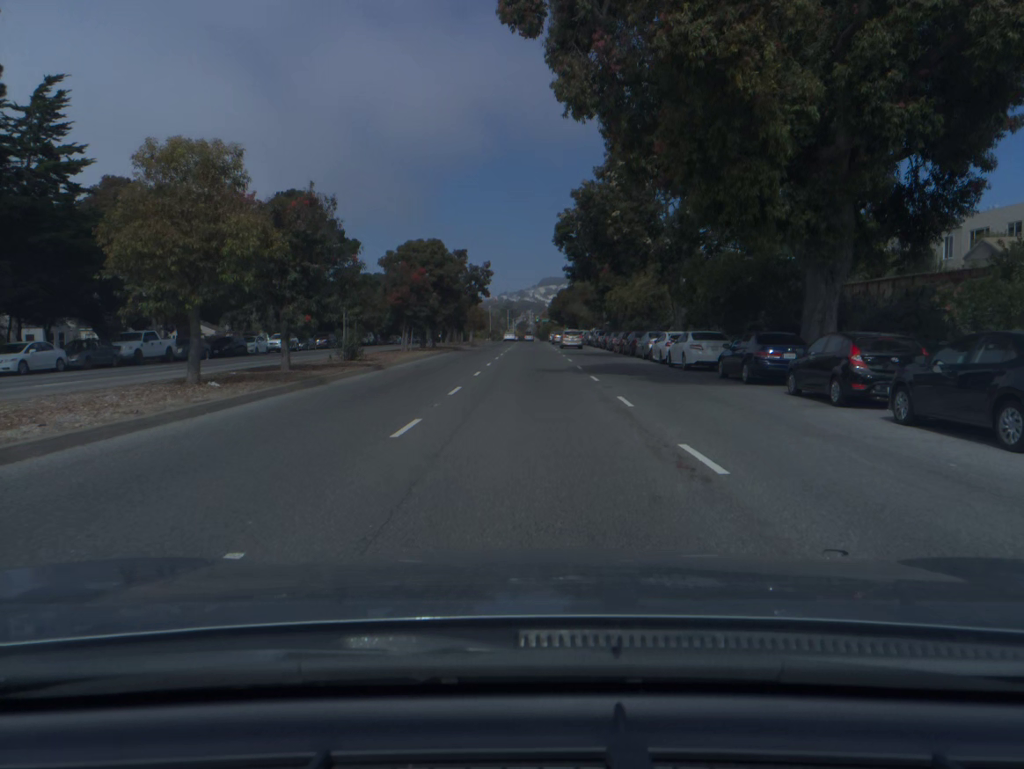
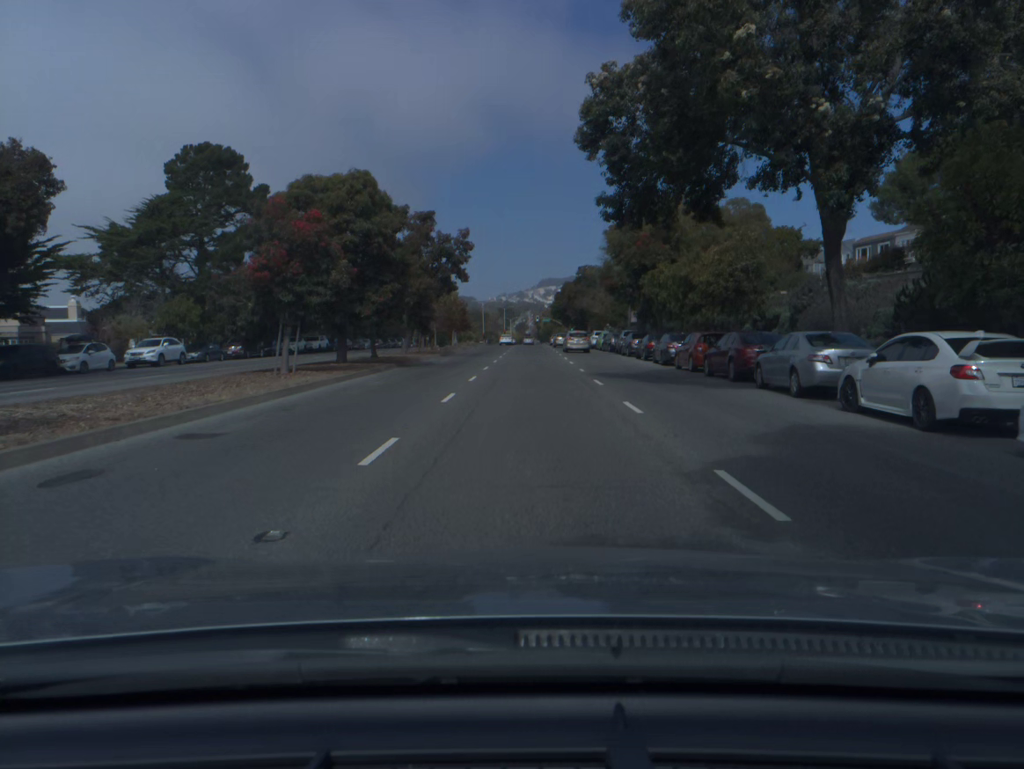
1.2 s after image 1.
(0.0, +23.6) m; 0°
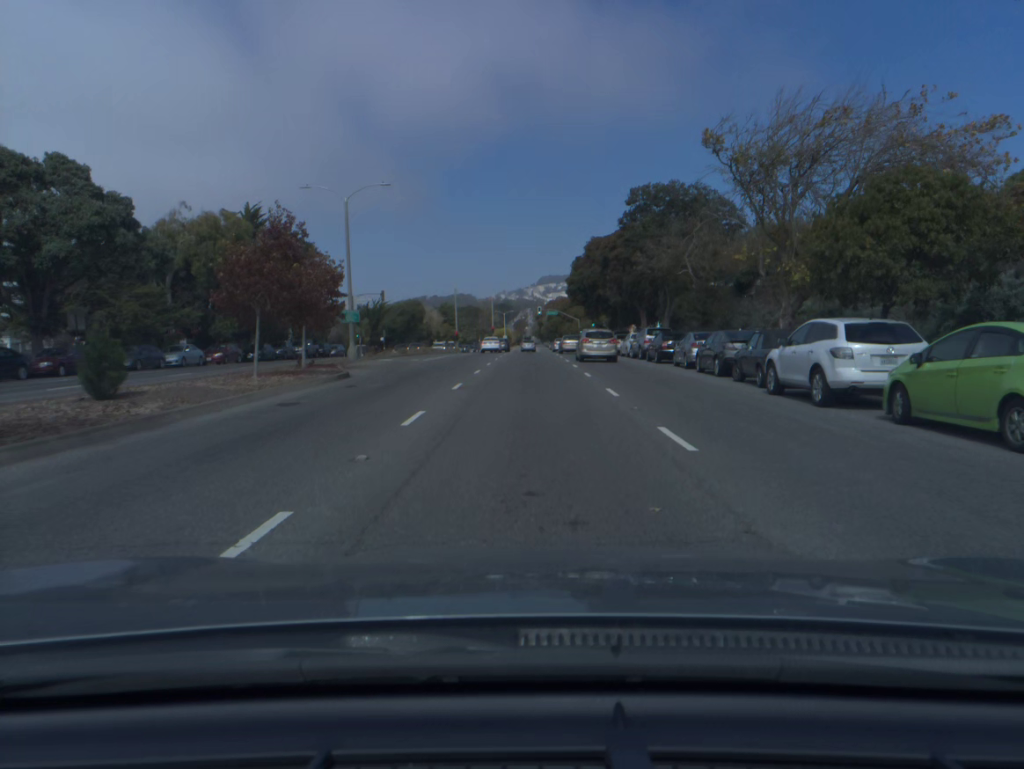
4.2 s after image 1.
(+0.2, +55.4) m; 0°
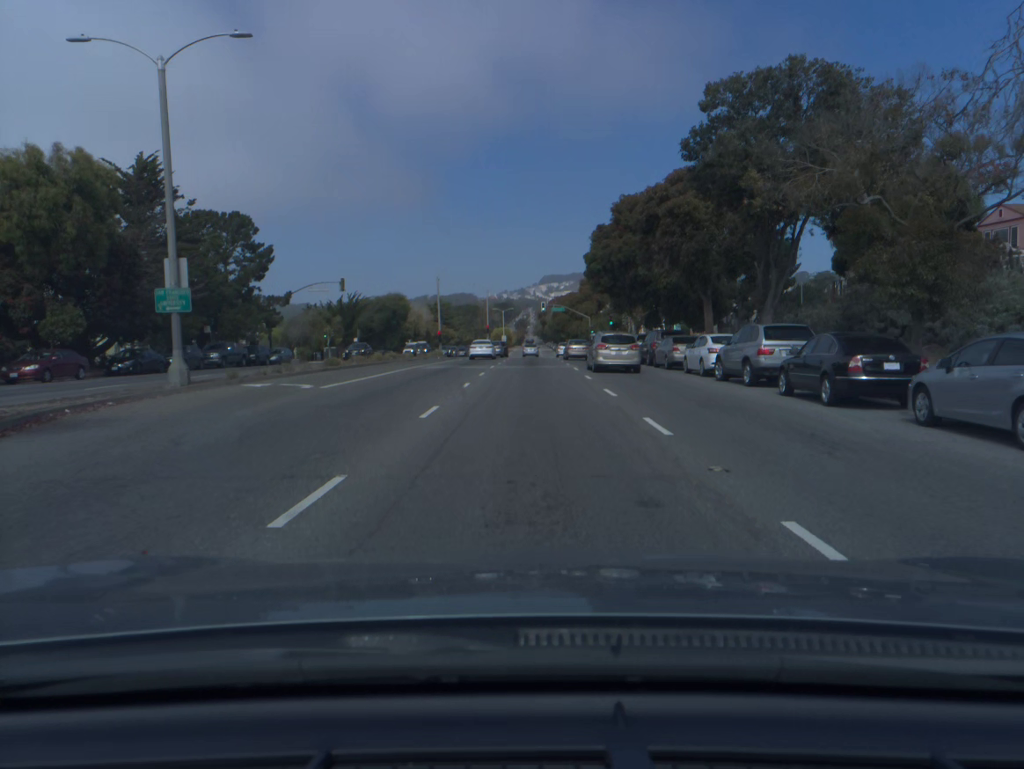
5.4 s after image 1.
(0.0, +20.5) m; 0°
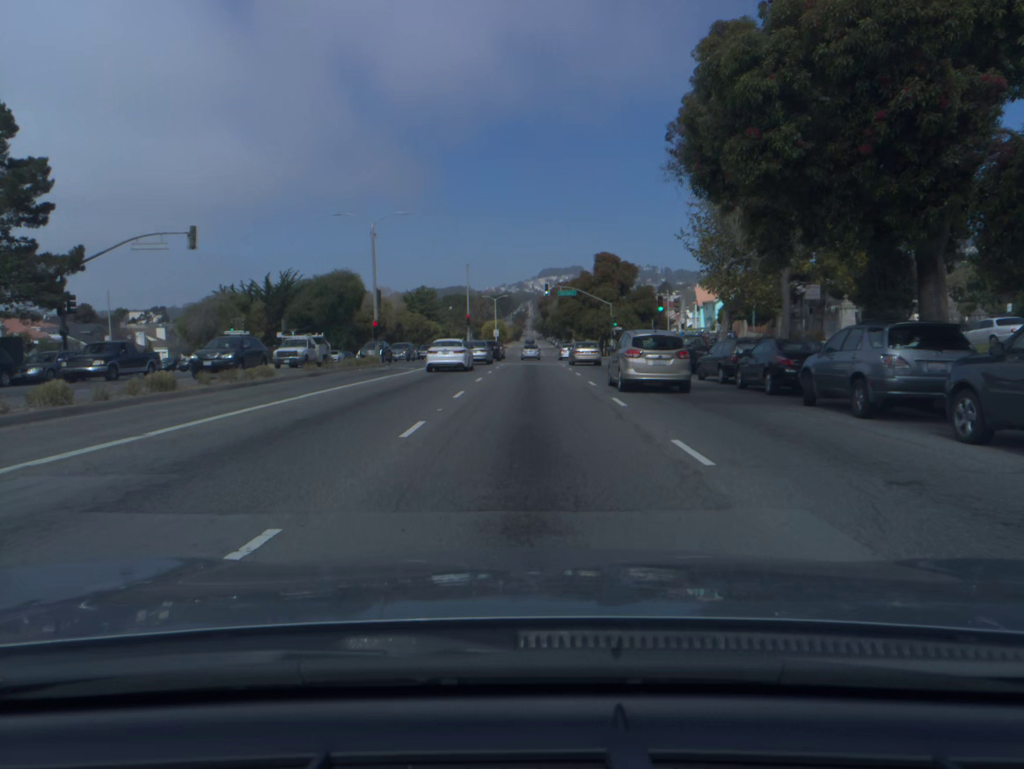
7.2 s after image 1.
(0.0, +31.4) m; 0°
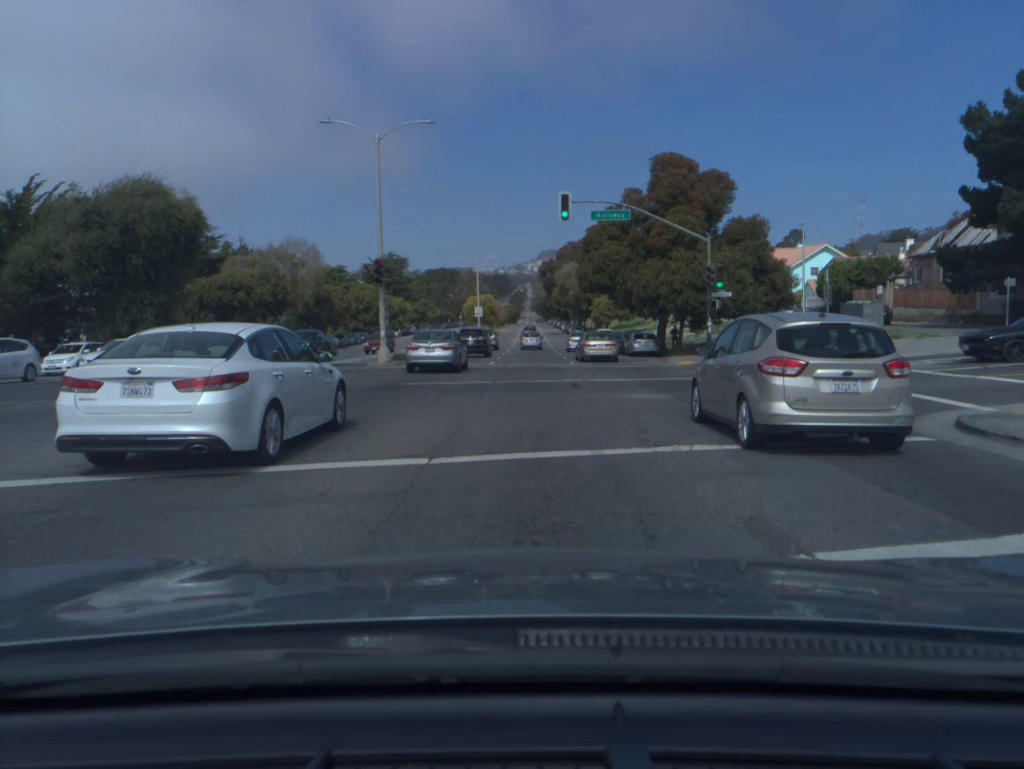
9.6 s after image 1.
(0.0, +45.0) m; 0°
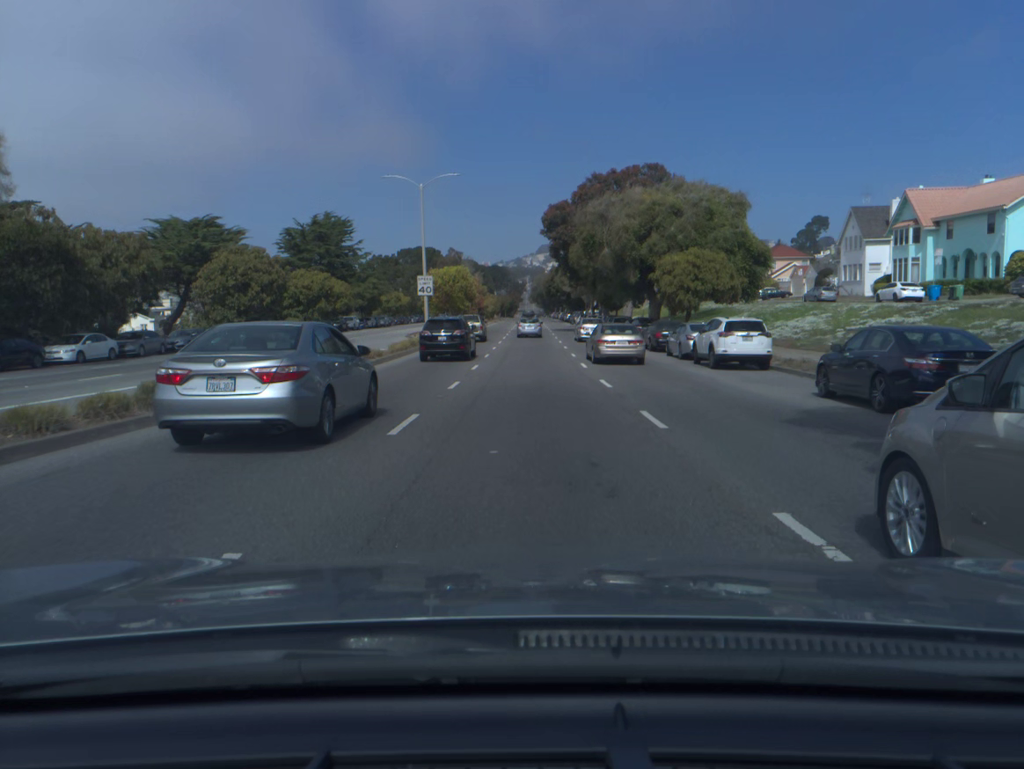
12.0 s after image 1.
(+0.1, +46.3) m; 0°
